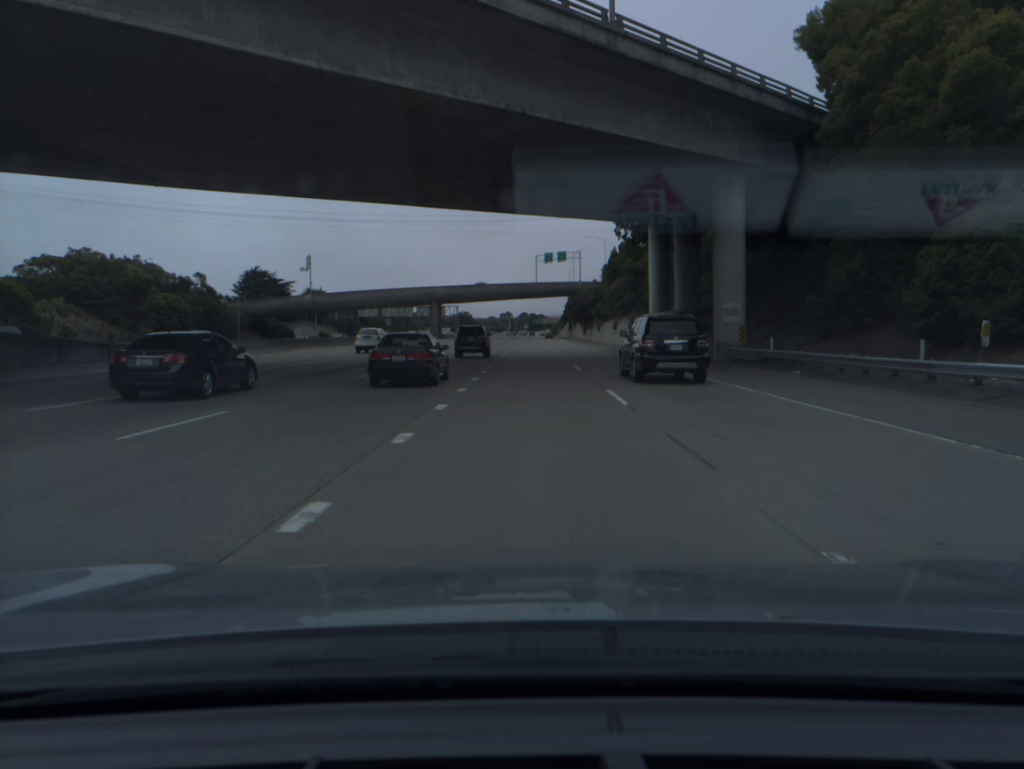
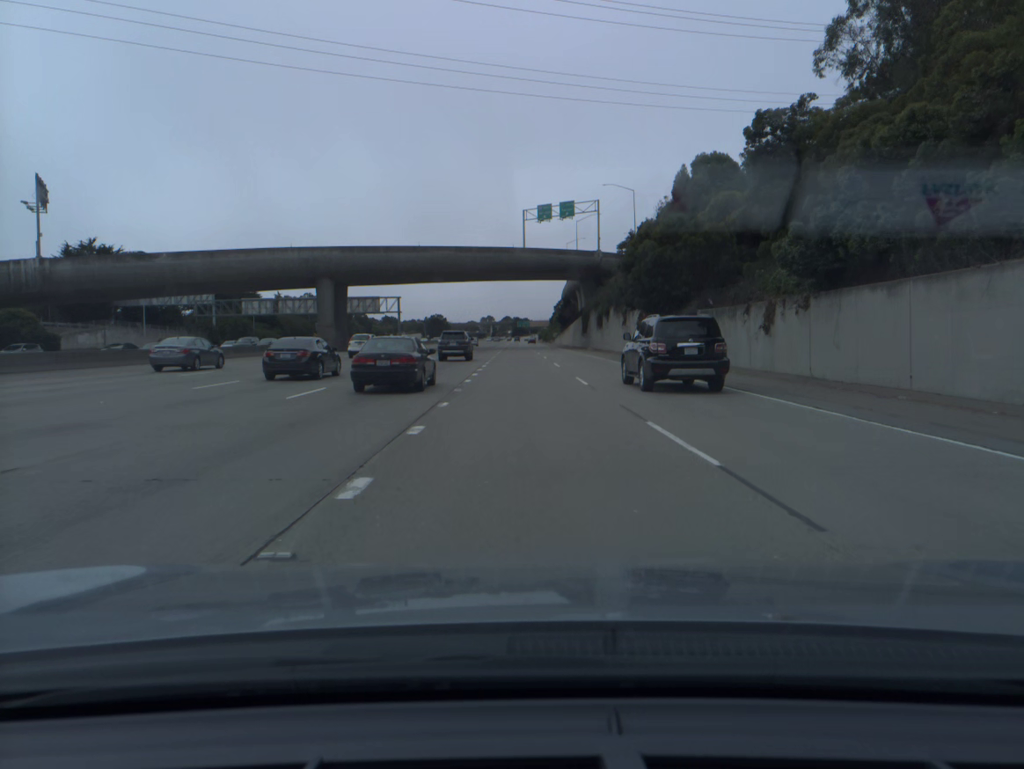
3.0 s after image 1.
(+0.4, +79.6) m; +1°
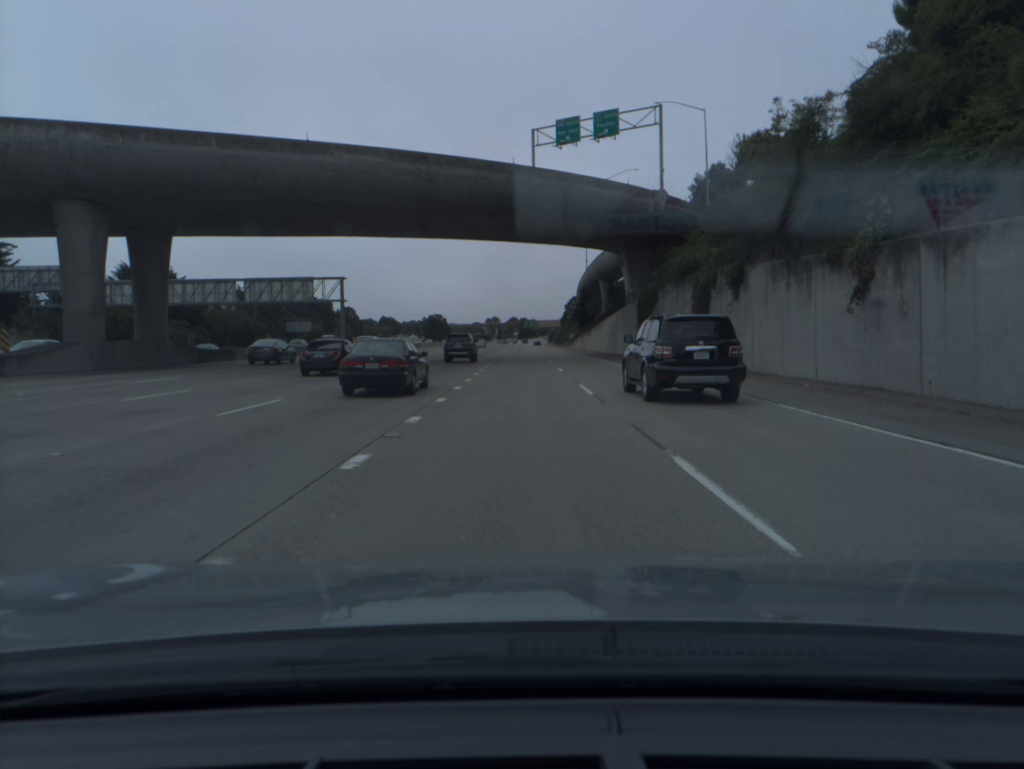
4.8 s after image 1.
(-0.1, +47.6) m; 0°
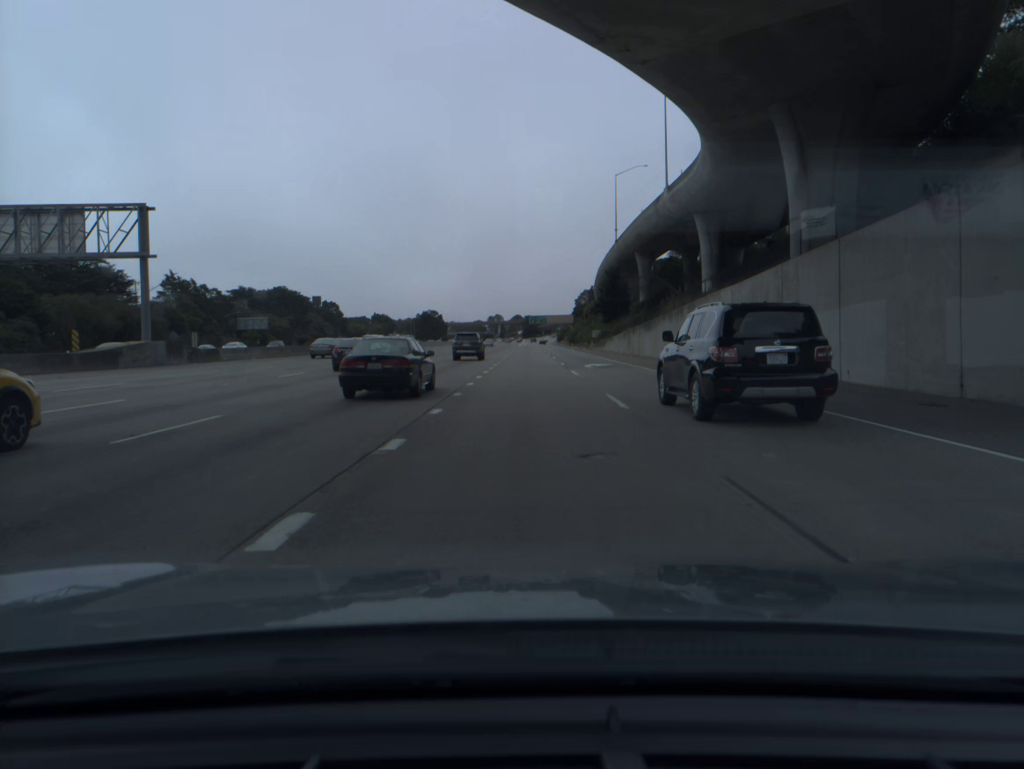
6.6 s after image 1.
(-0.1, +48.1) m; 0°
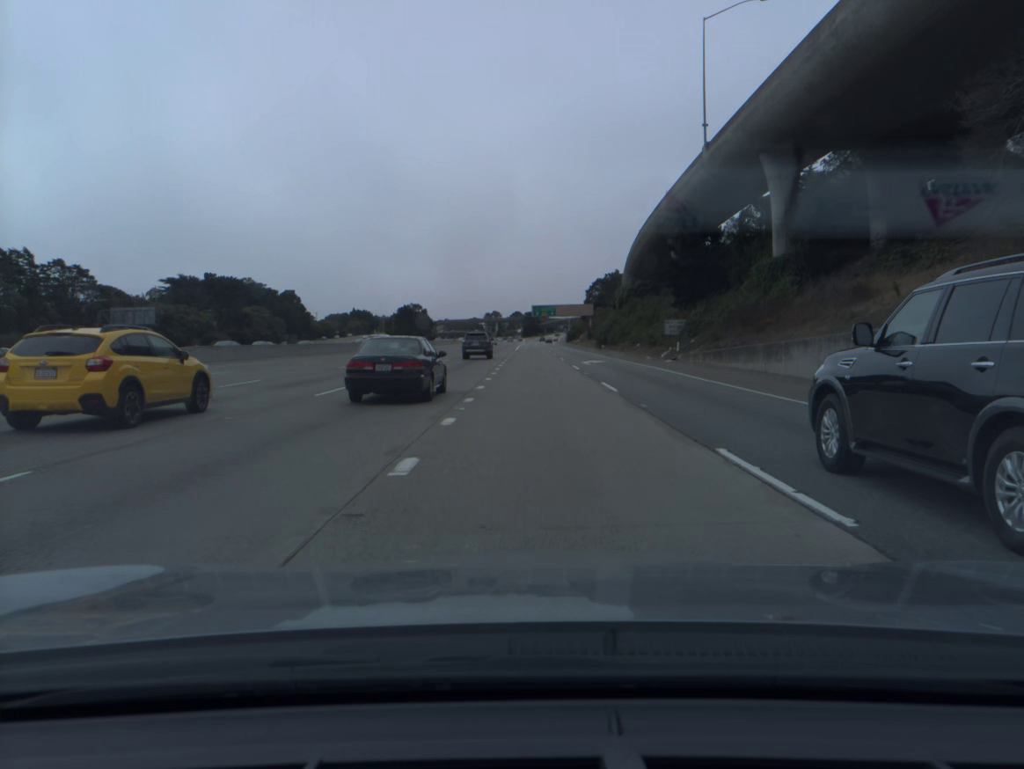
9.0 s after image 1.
(-0.1, +64.5) m; 0°
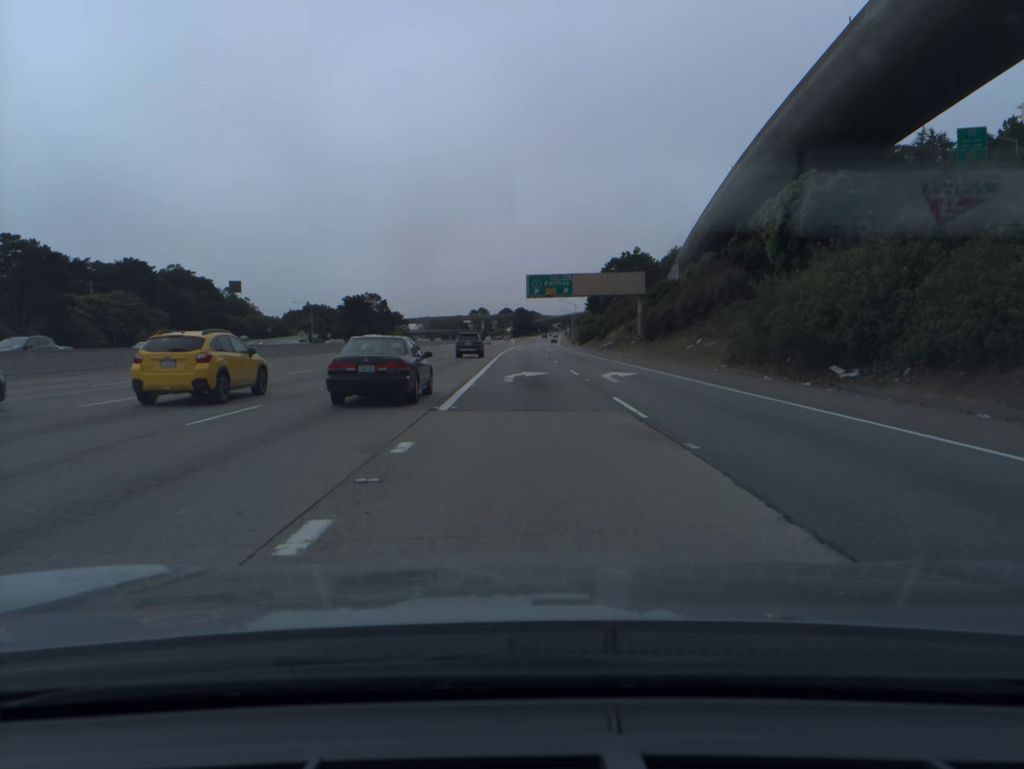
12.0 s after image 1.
(+0.4, +79.2) m; +1°
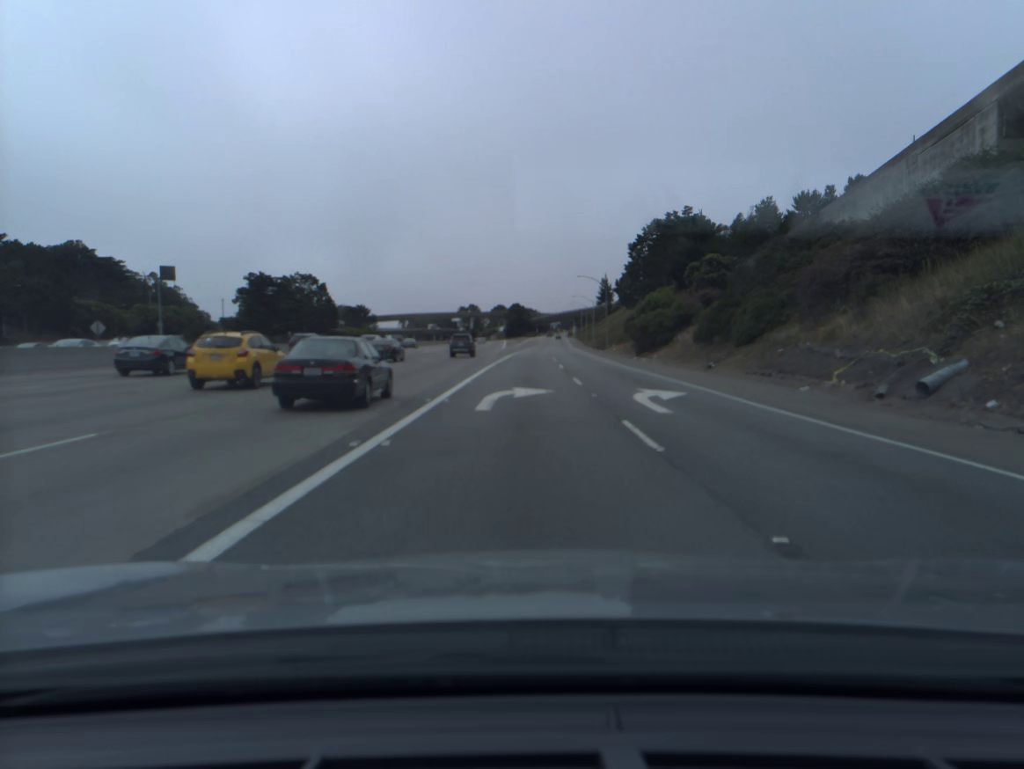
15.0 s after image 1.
(+0.1, +78.3) m; 0°
